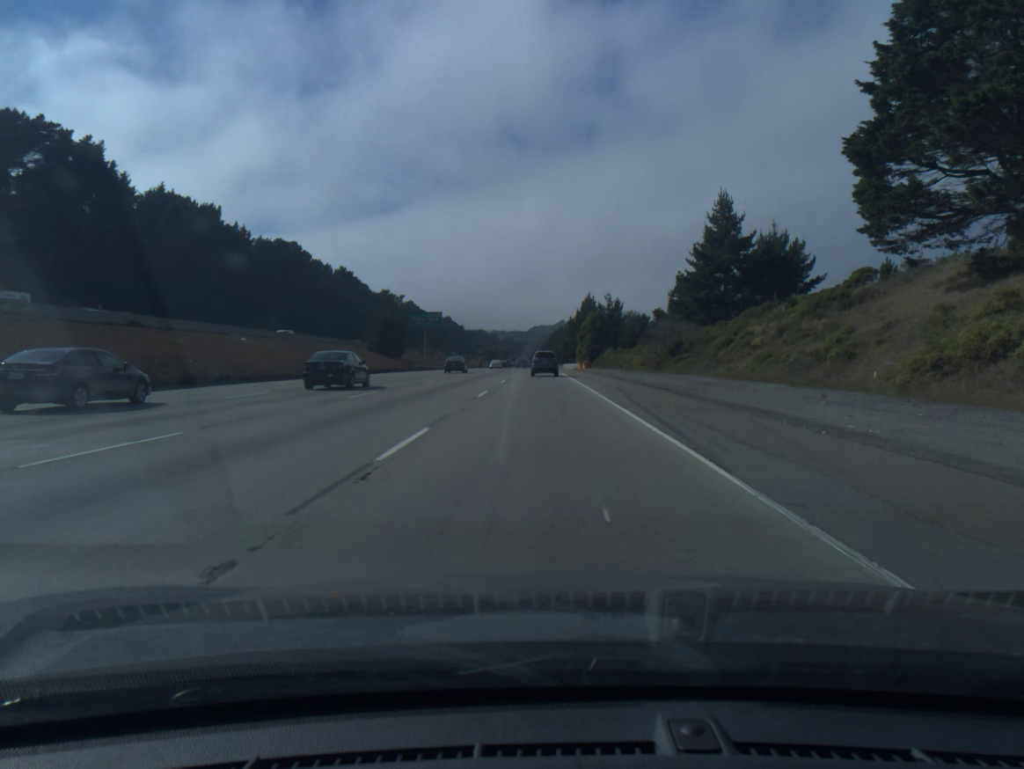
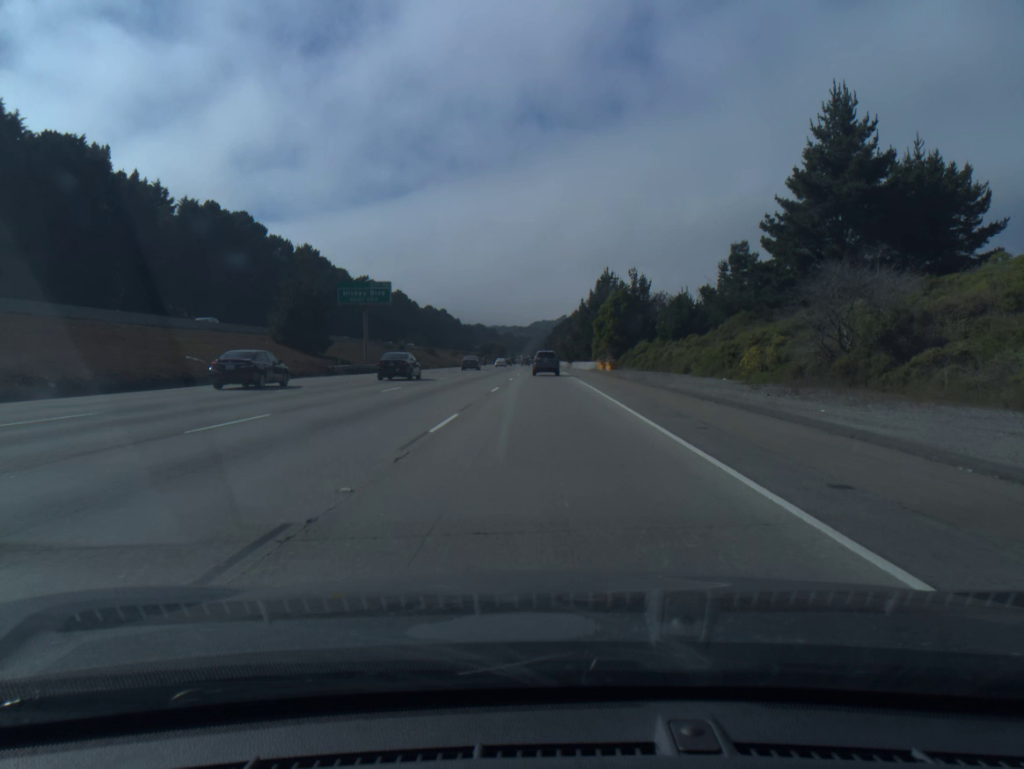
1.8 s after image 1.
(-0.1, +40.2) m; 0°
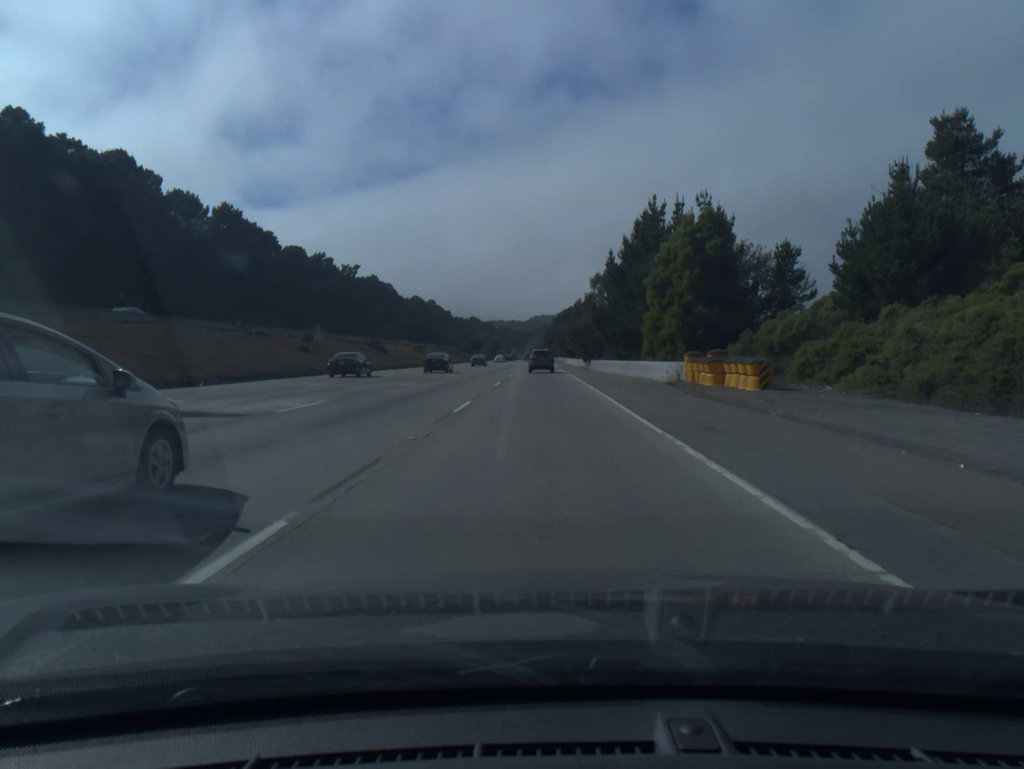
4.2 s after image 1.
(+0.2, +54.3) m; 0°
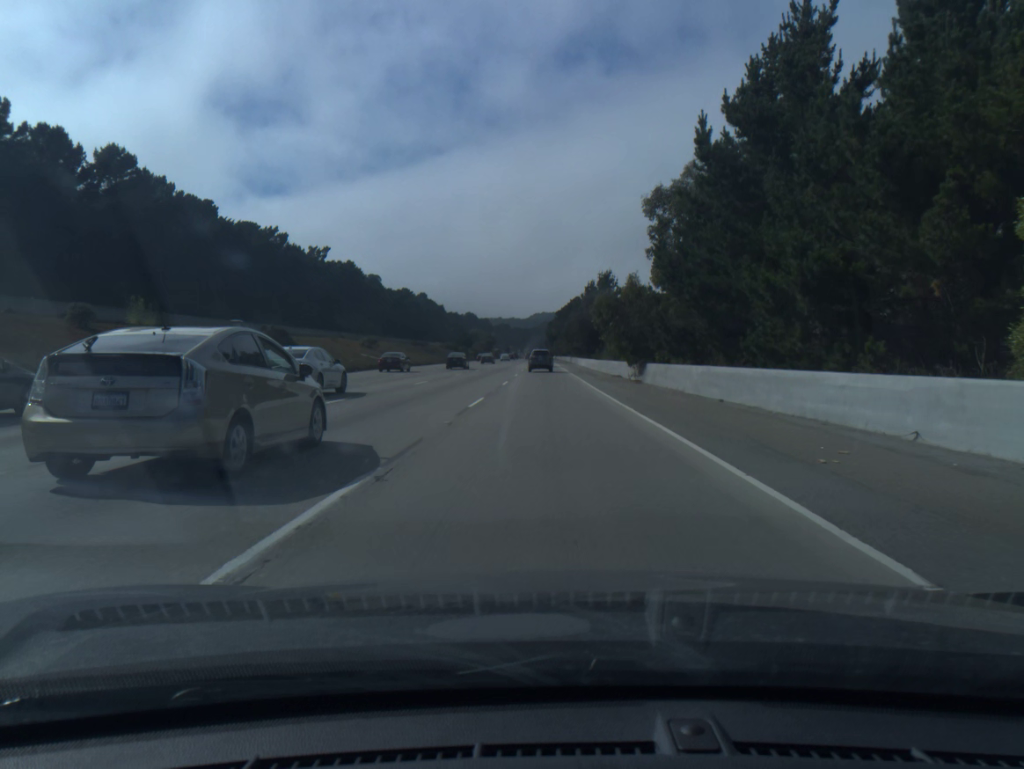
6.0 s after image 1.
(-0.2, +41.6) m; 0°
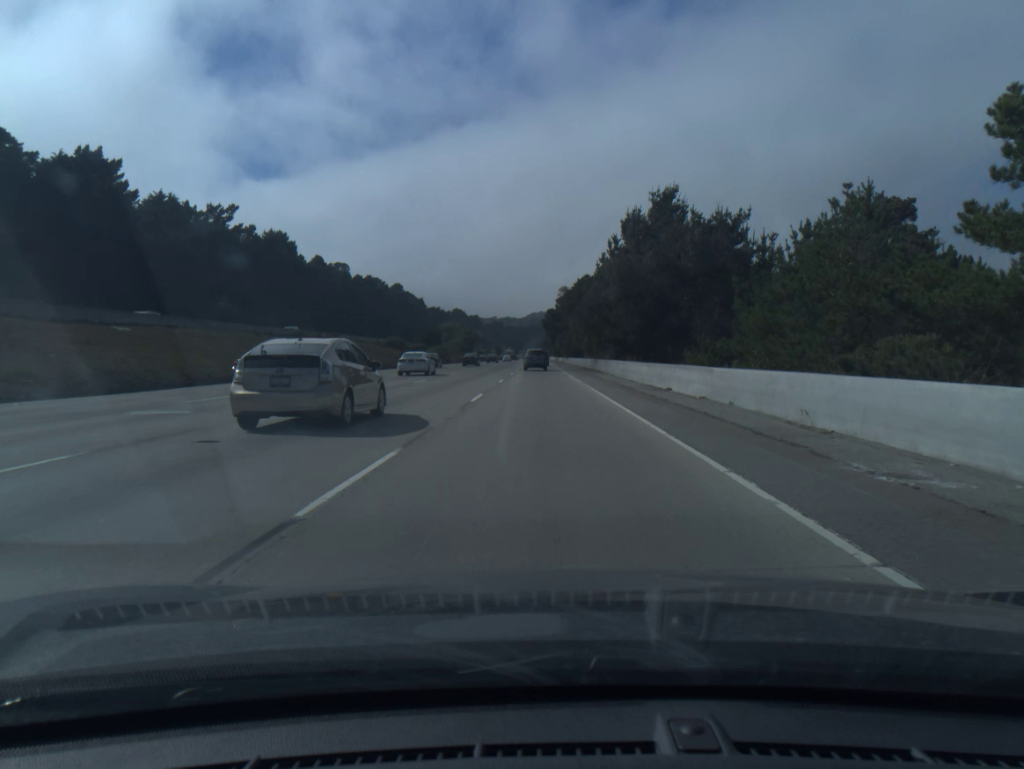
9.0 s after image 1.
(+0.5, +71.5) m; 0°
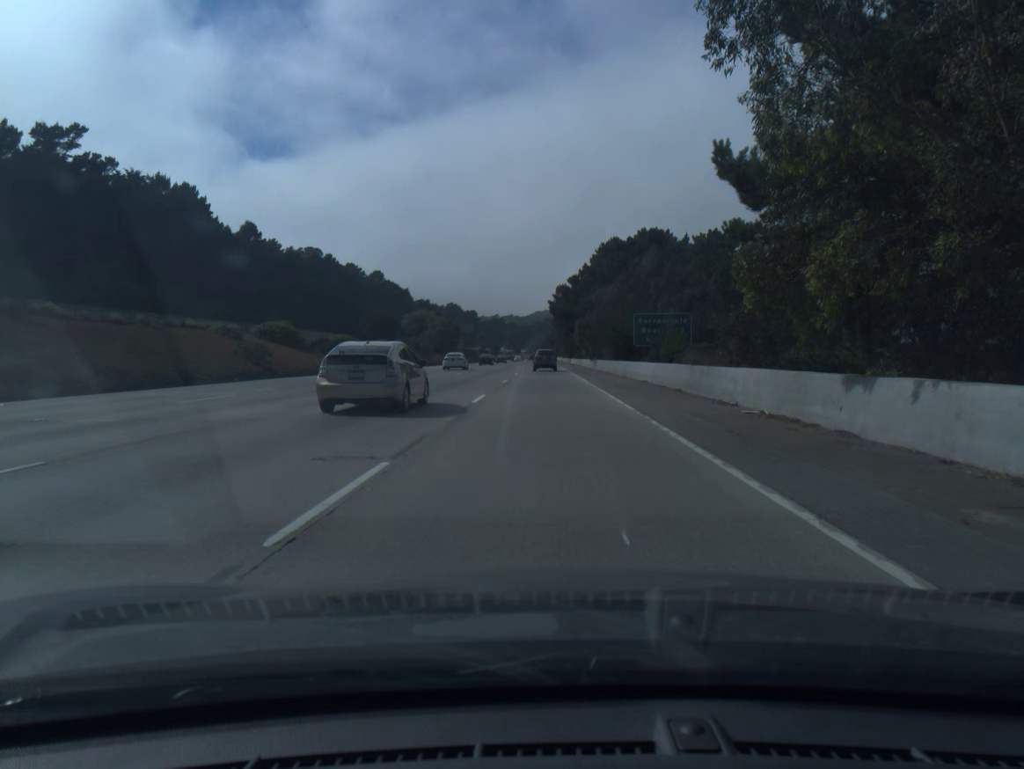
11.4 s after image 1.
(-0.3, +58.9) m; 0°
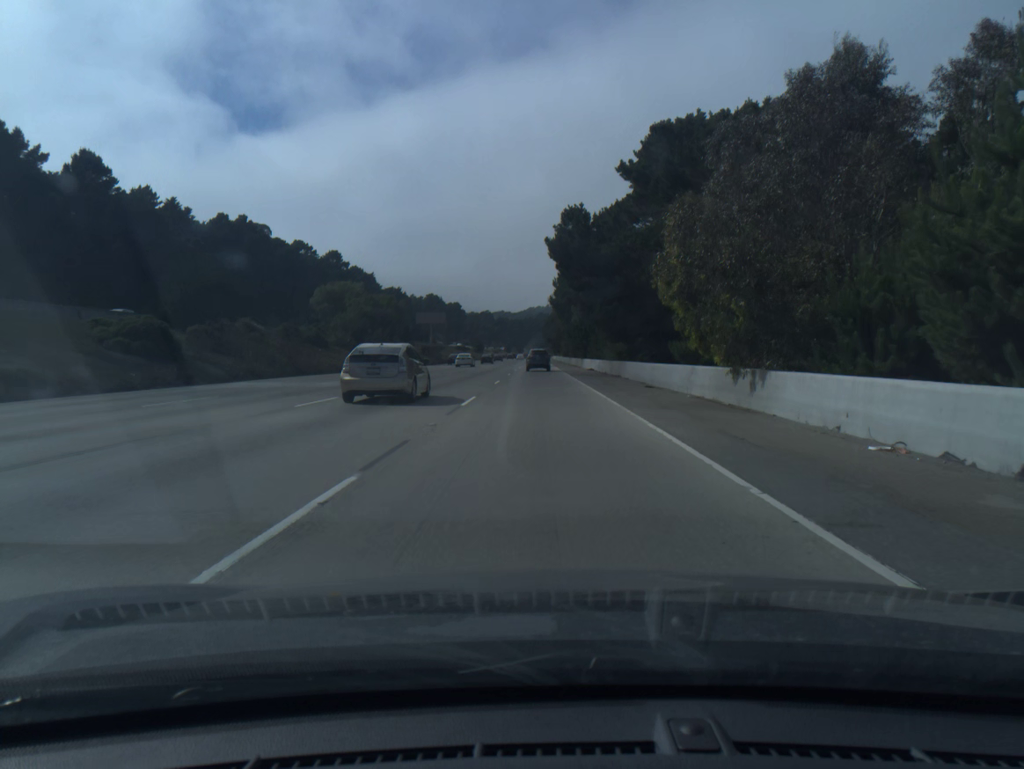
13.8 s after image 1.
(+0.2, +59.4) m; 0°
